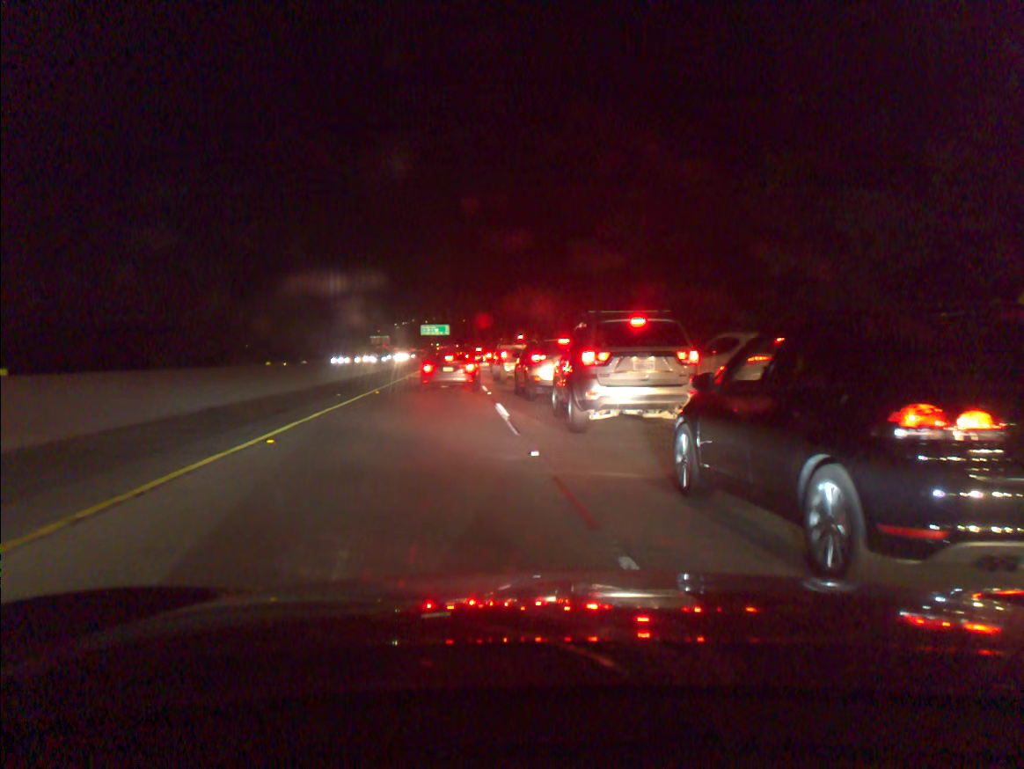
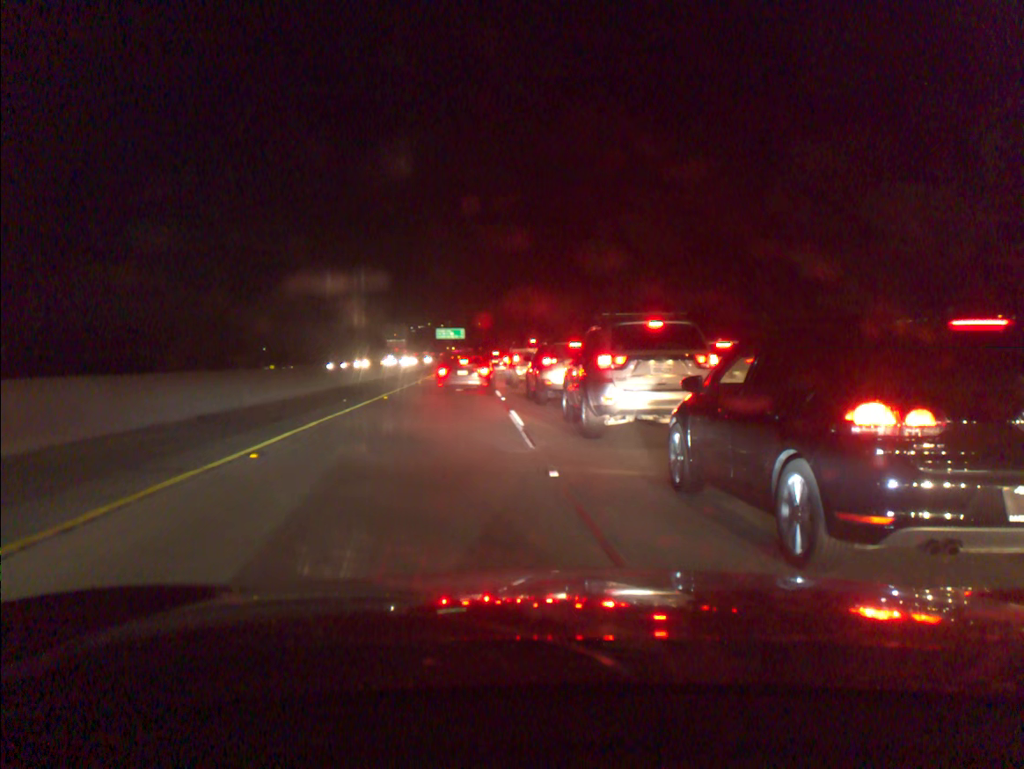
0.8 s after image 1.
(-0.1, +1.4) m; -3°
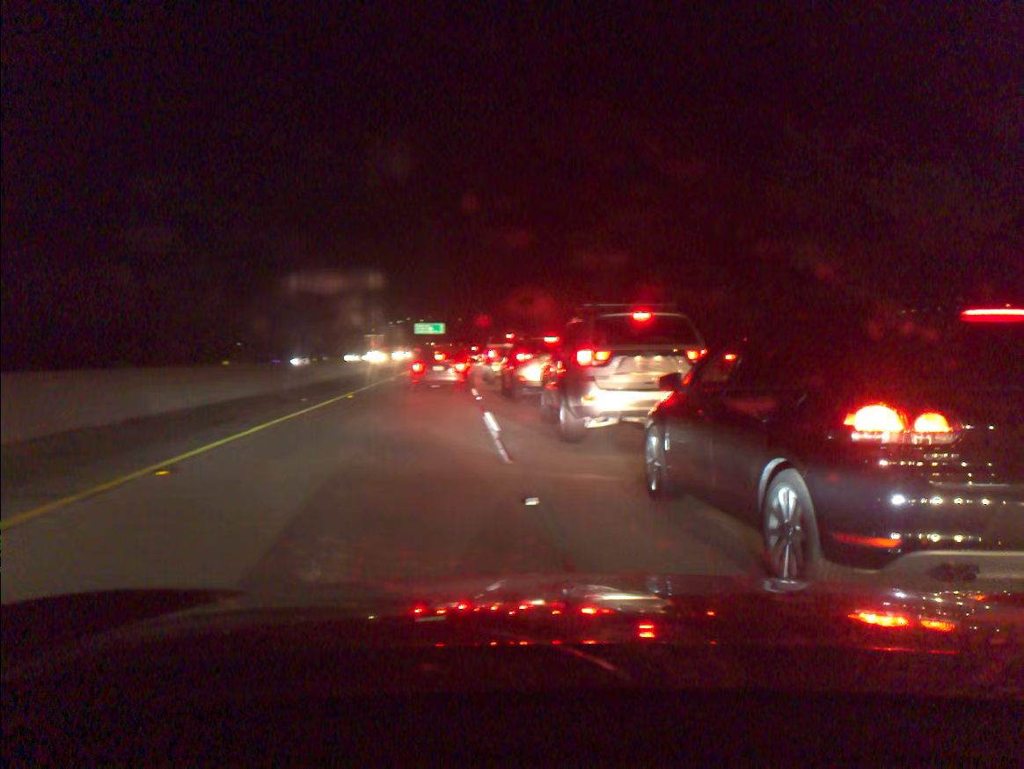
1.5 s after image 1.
(+0.1, +1.7) m; +6°
